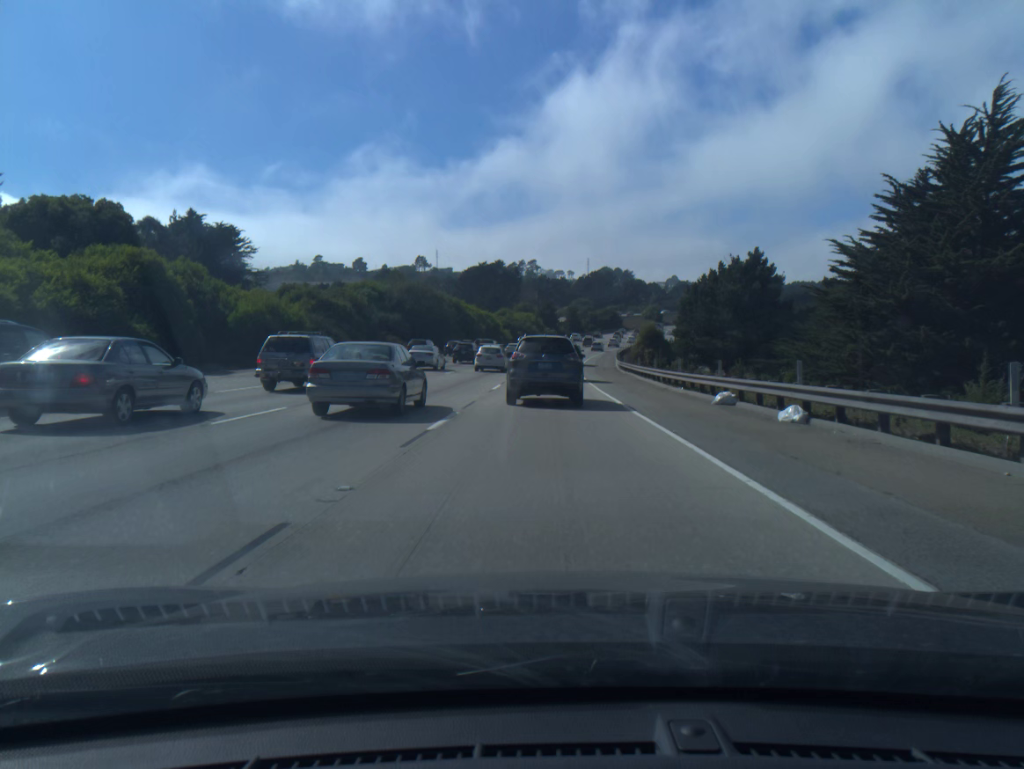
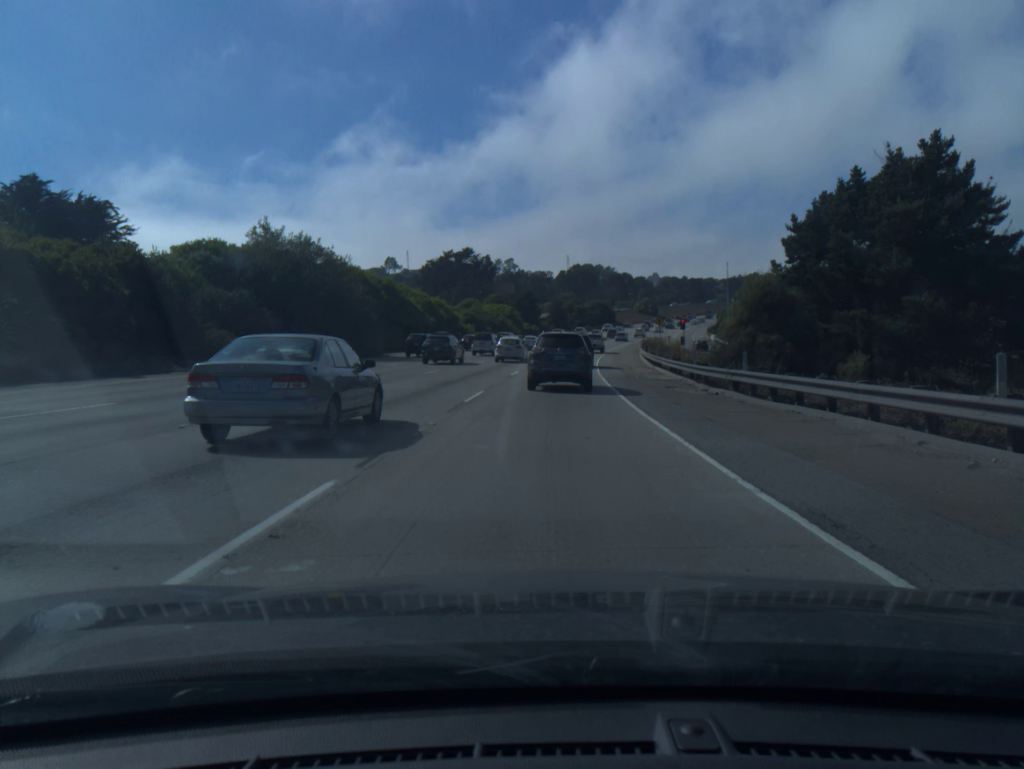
(+0.4, +38.1) m; +2°
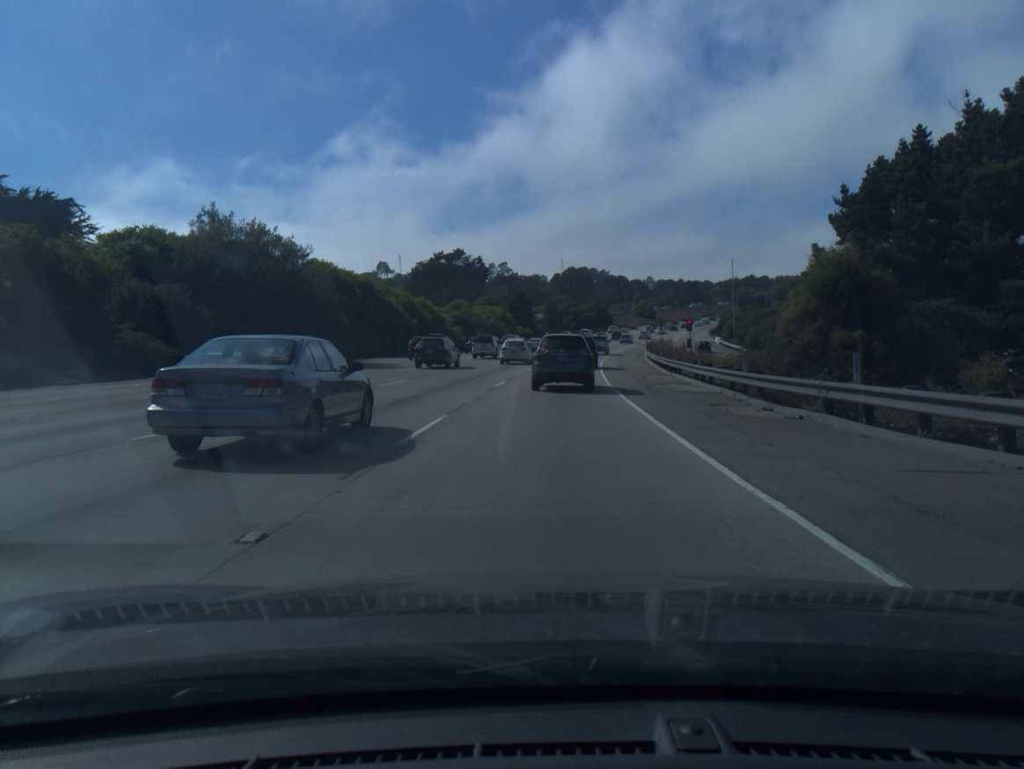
(0.0, +7.6) m; 0°
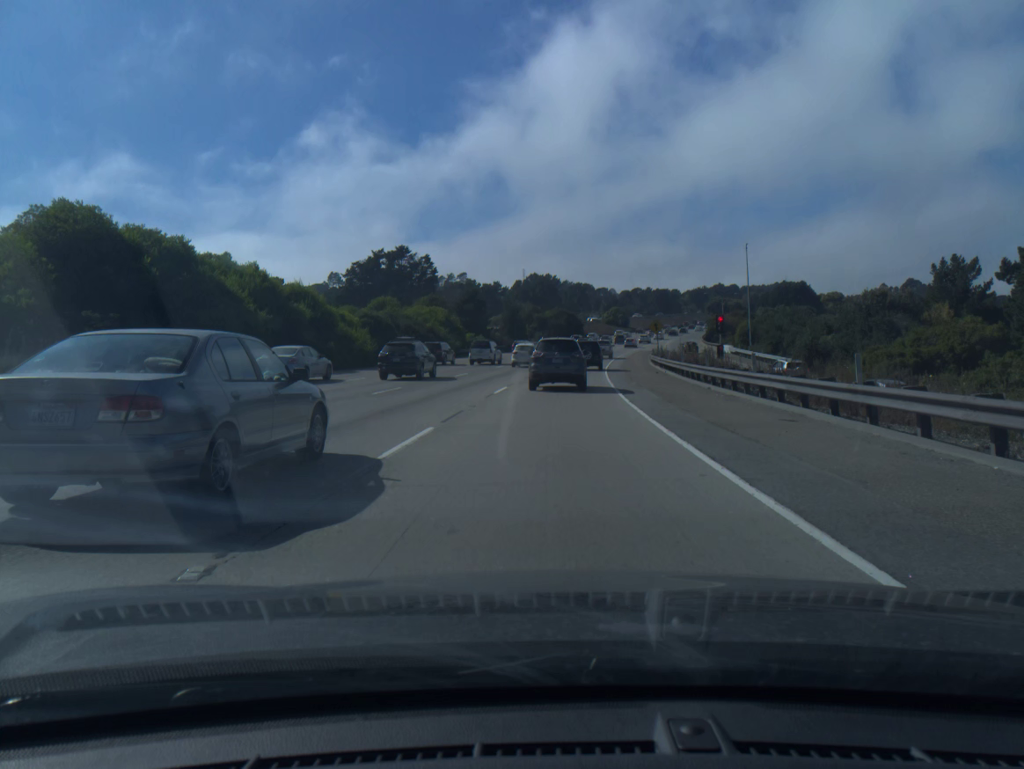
(+0.7, +30.5) m; +3°
